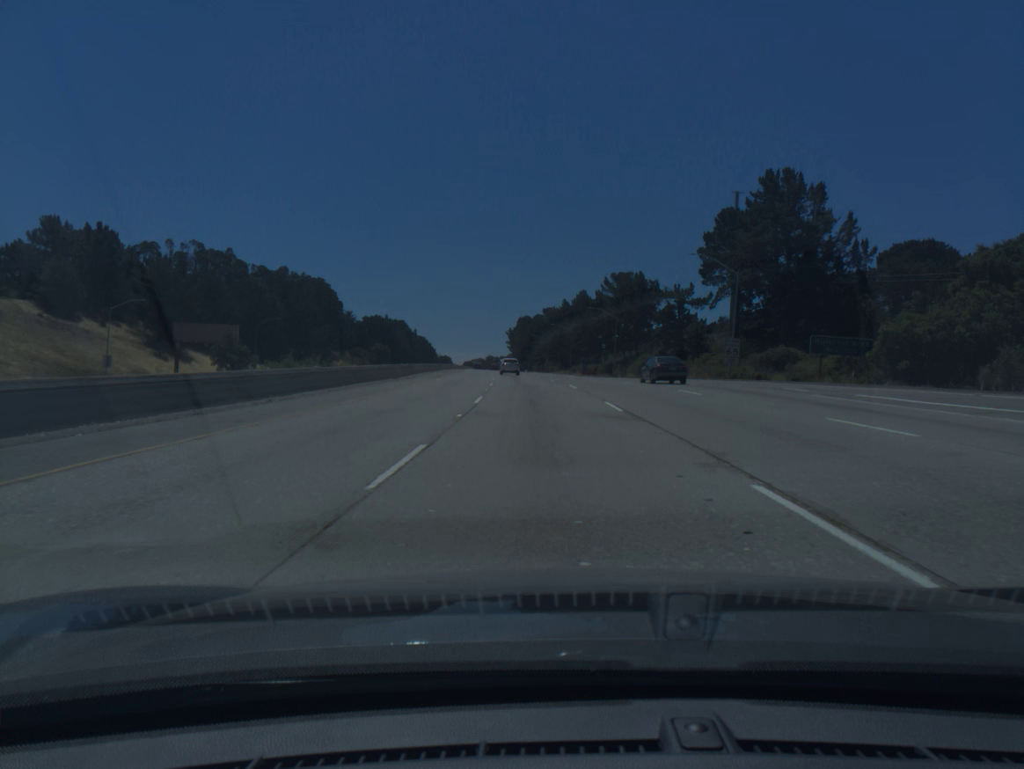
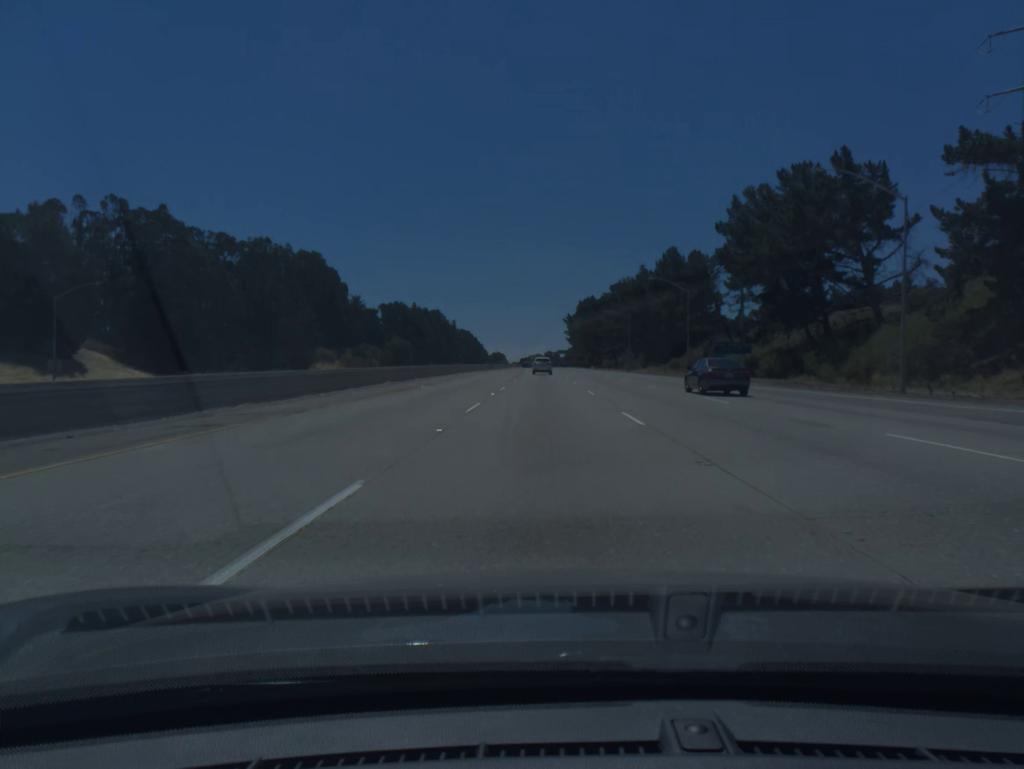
(-2.9, +76.3) m; -4°
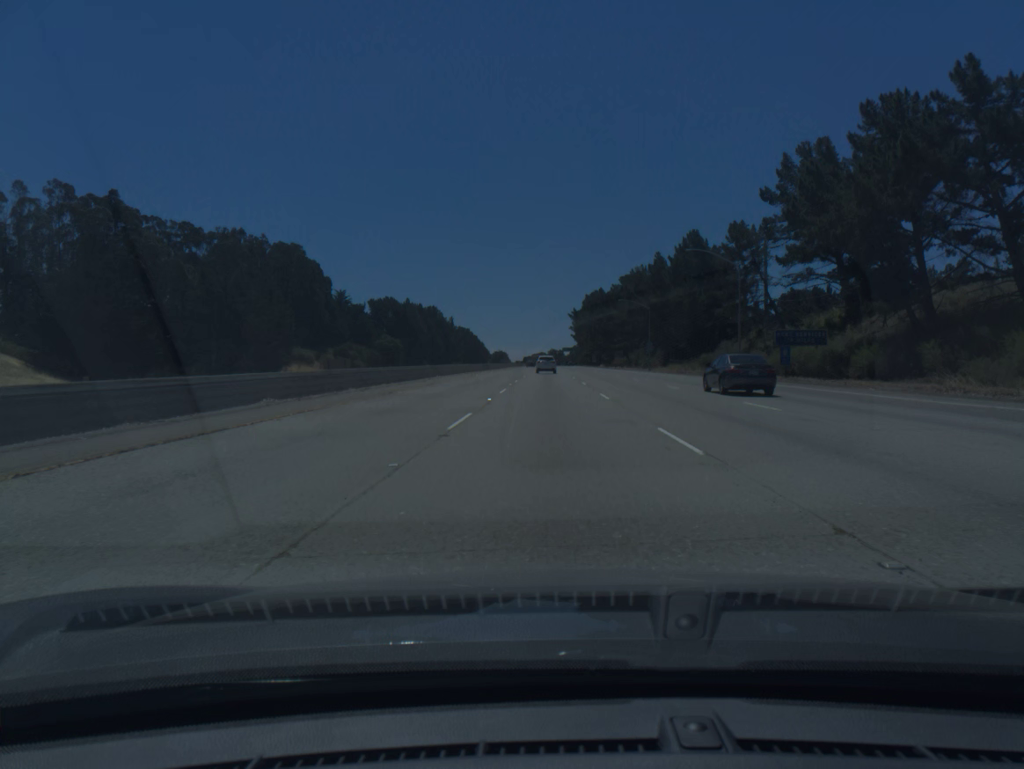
(-0.1, +19.1) m; 0°
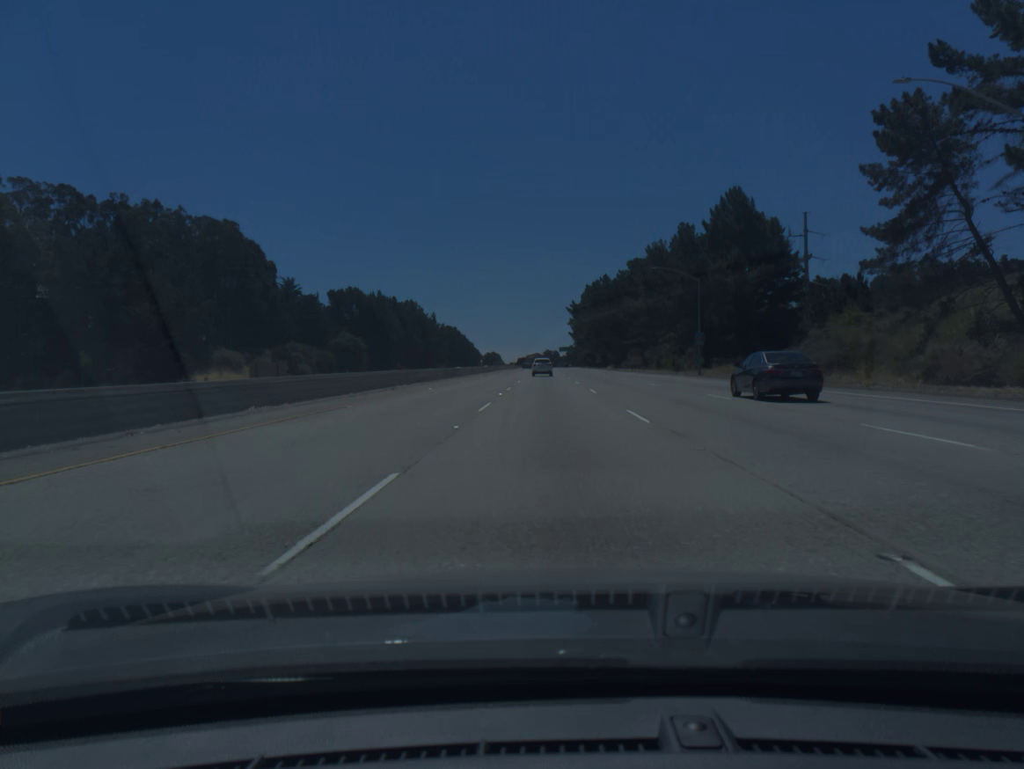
(0.0, +38.2) m; 0°
